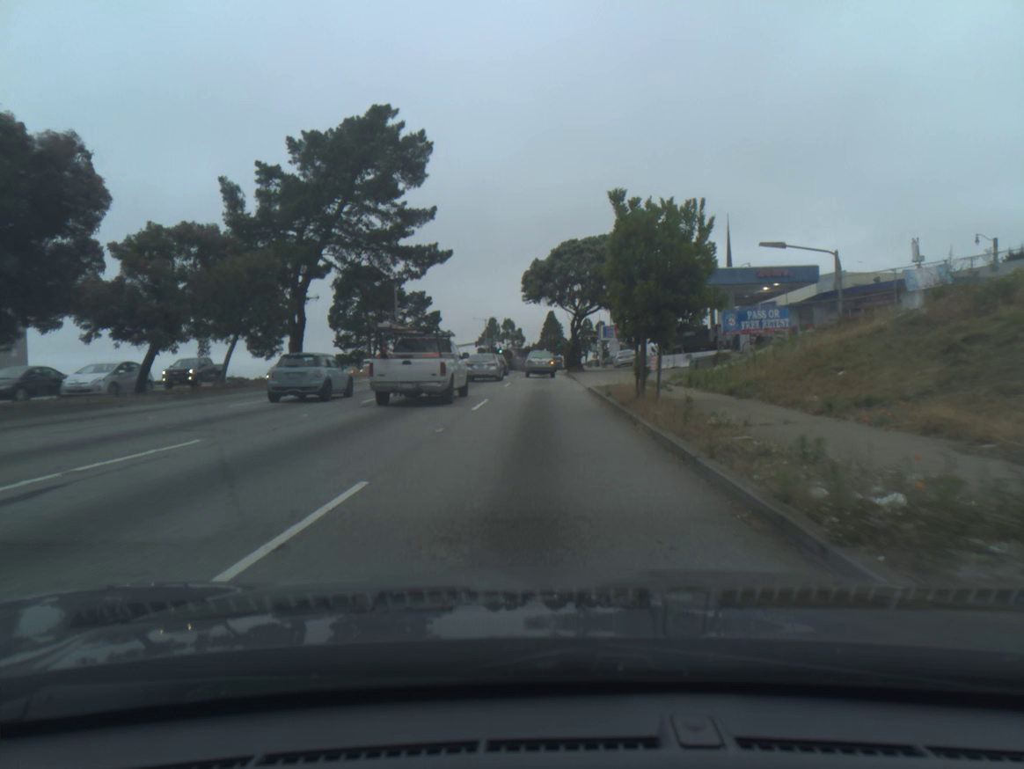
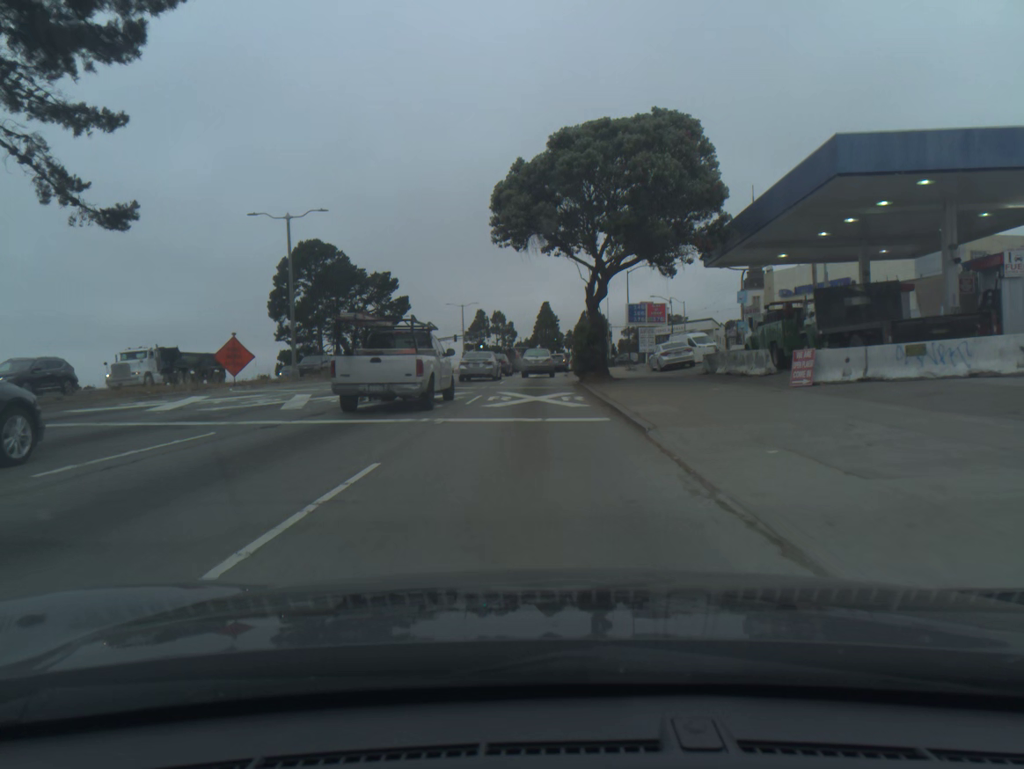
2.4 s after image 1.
(0.0, +28.4) m; 0°
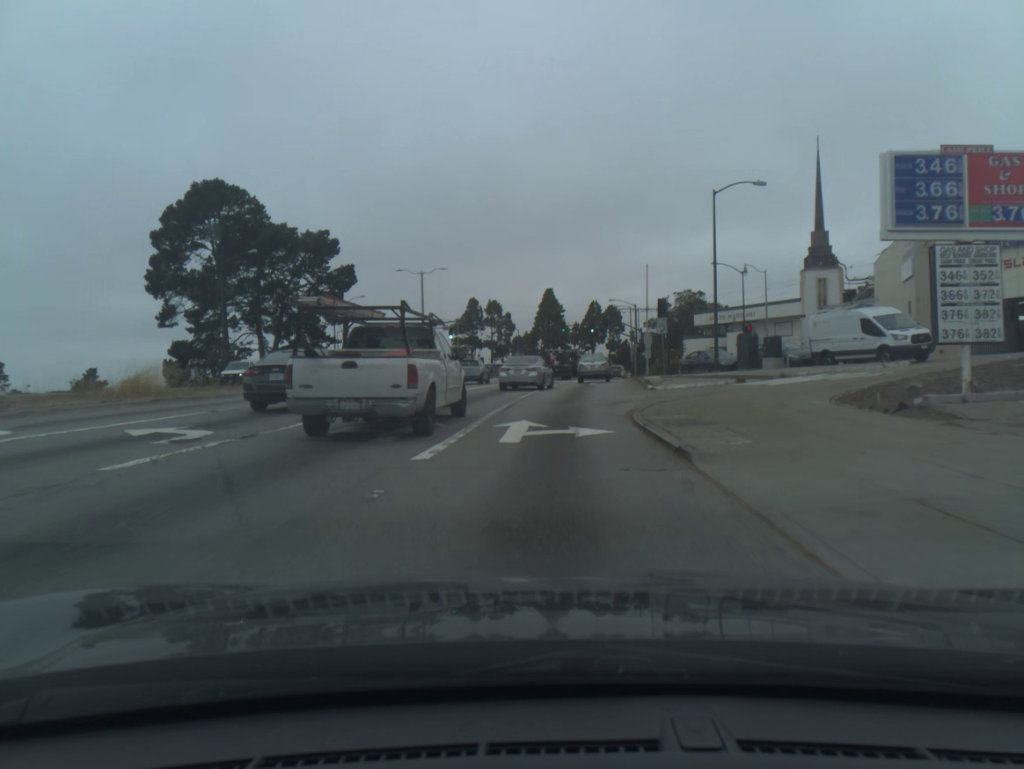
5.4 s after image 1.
(-0.2, +37.3) m; 0°
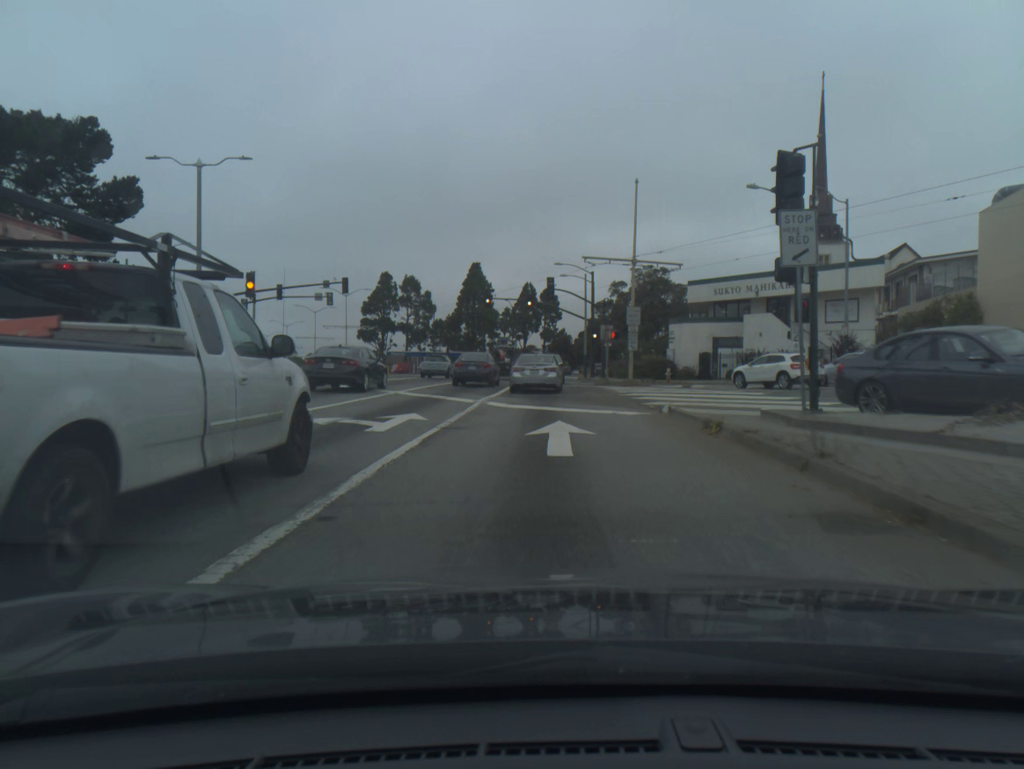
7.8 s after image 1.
(+1.4, +32.2) m; +5°
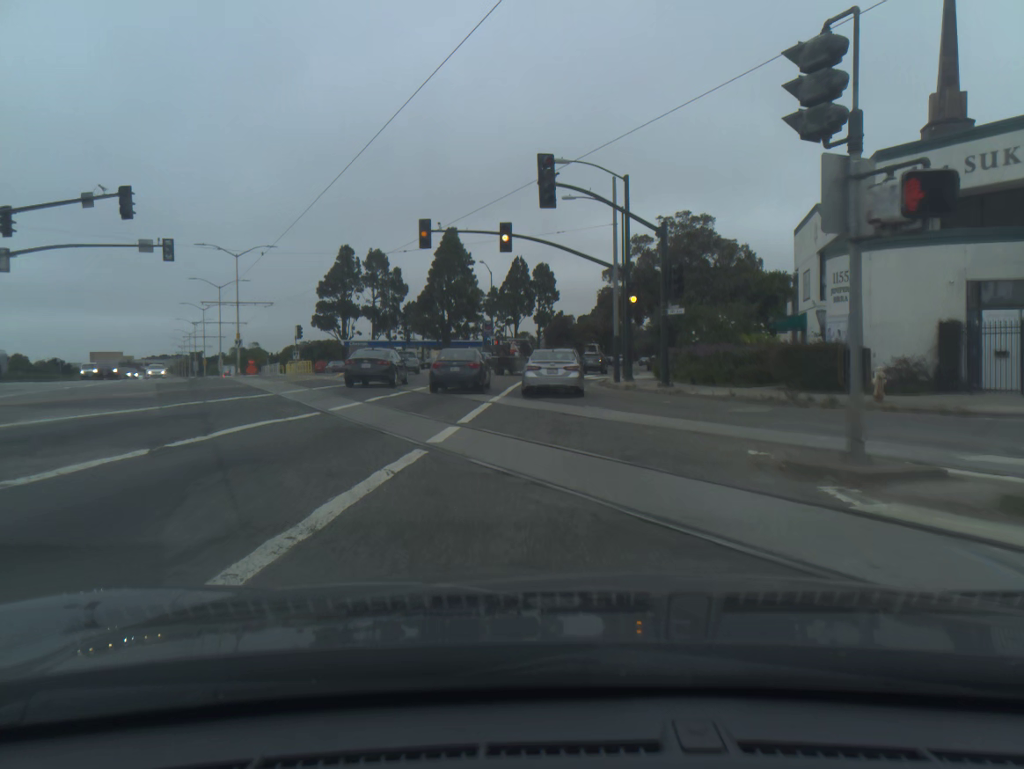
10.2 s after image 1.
(+0.2, +33.3) m; 0°
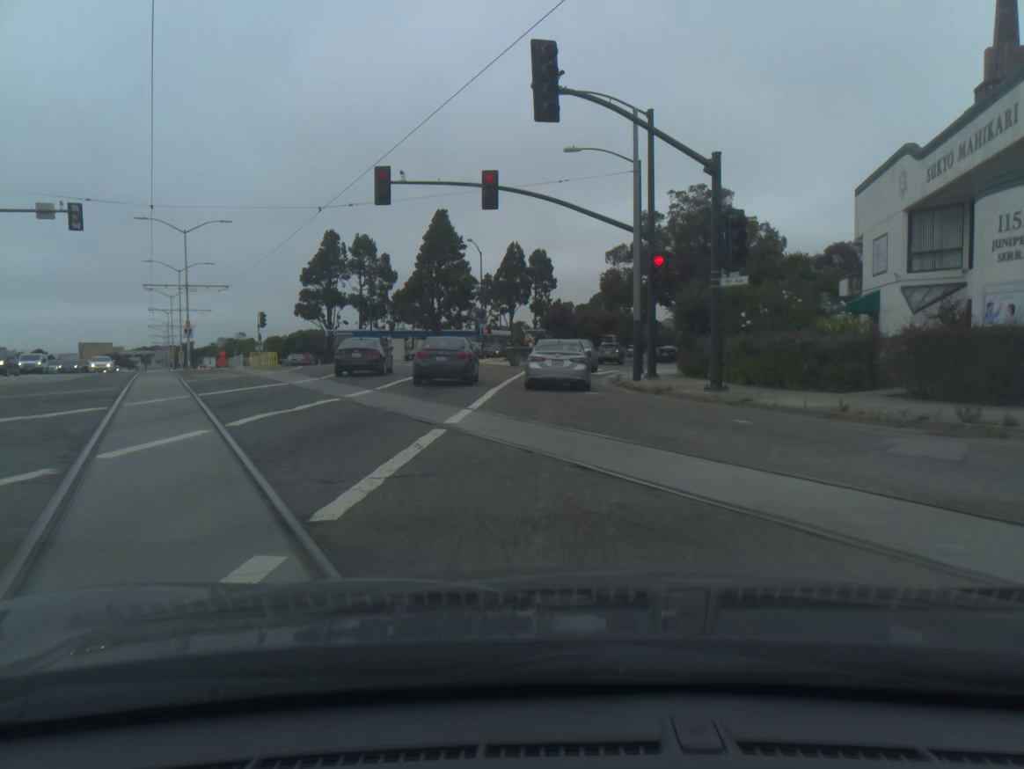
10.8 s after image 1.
(0.0, +8.8) m; 0°
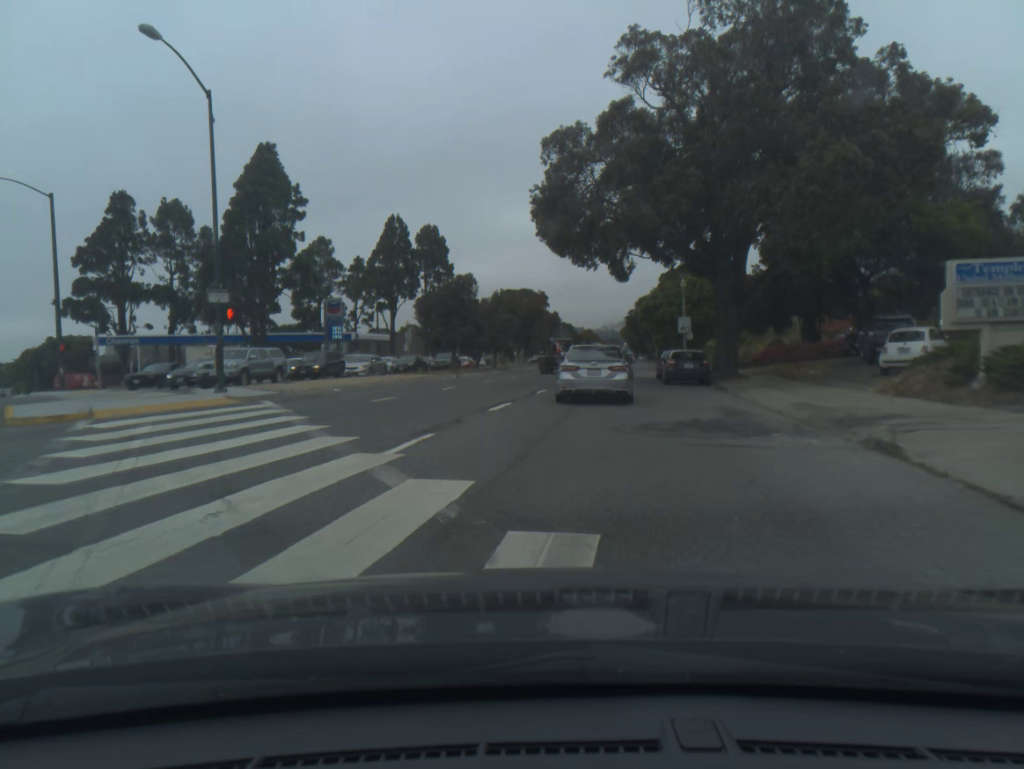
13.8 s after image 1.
(+1.7, +42.6) m; +7°
